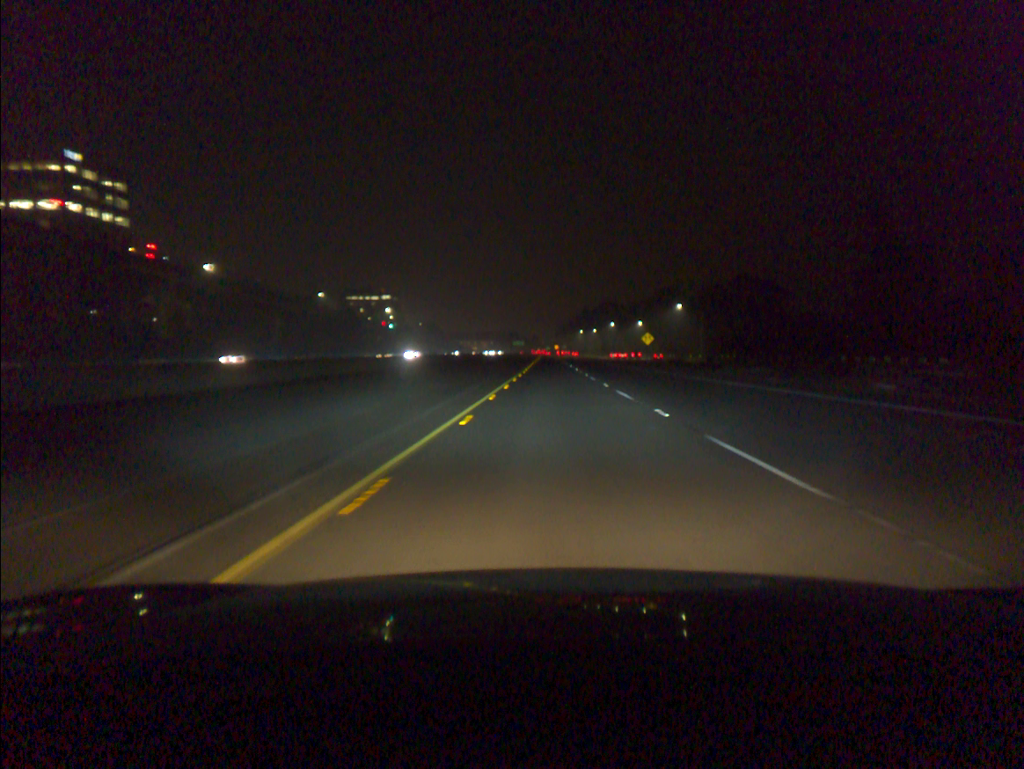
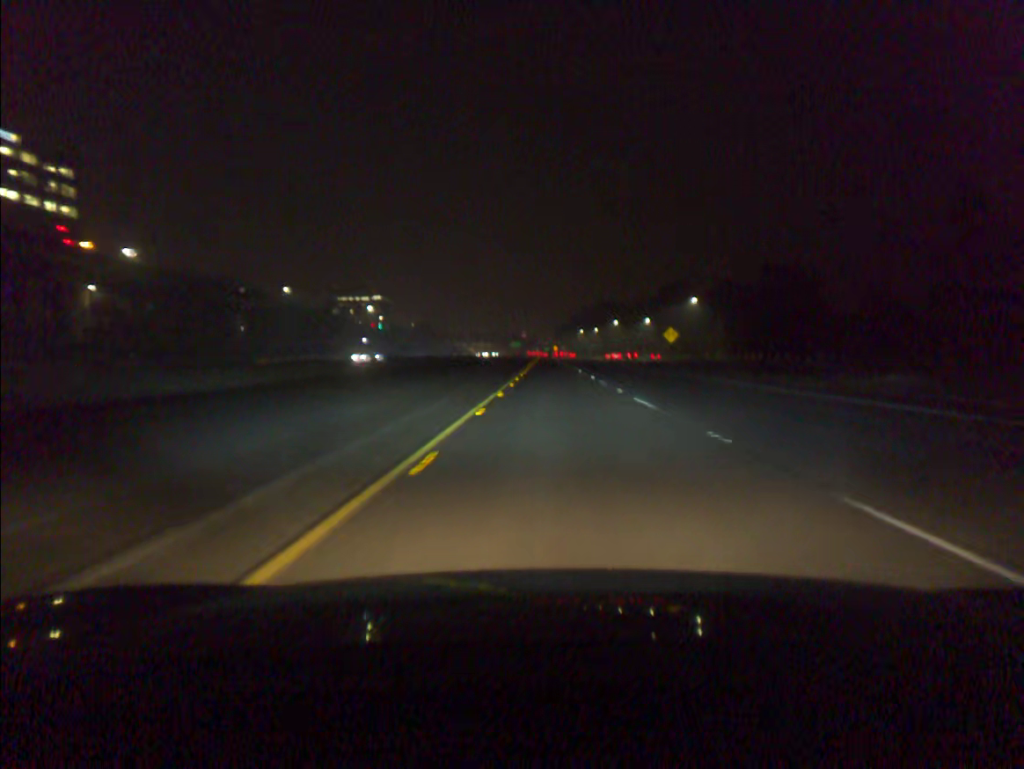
(0.0, +19.7) m; 0°
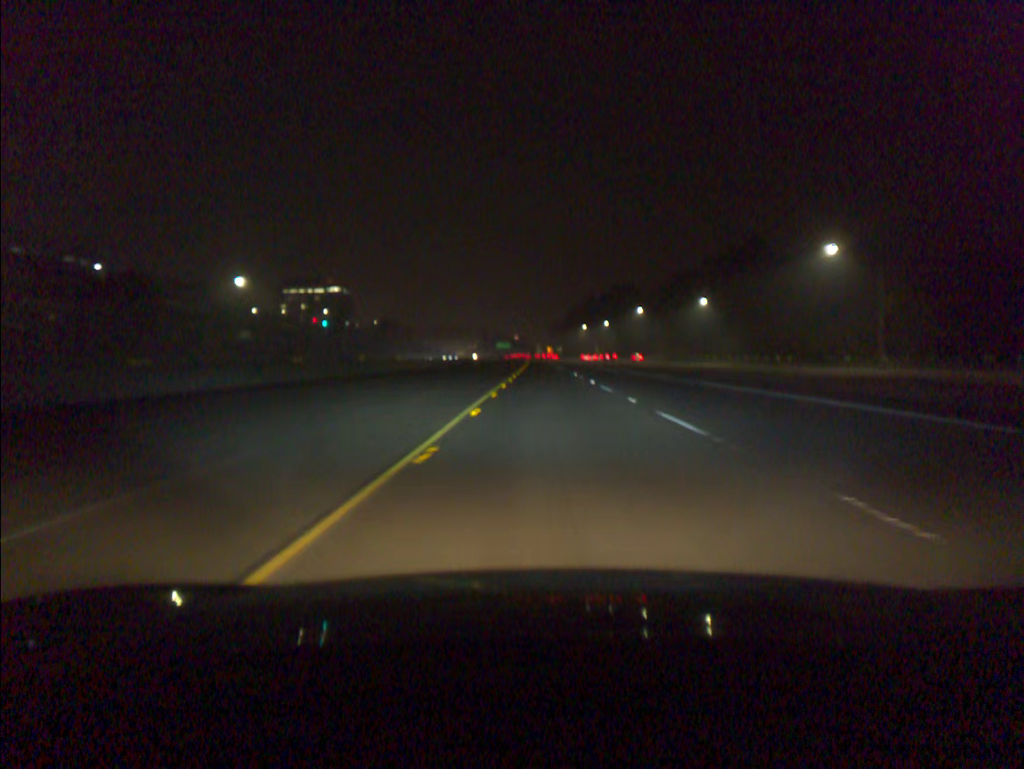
(+0.4, +79.2) m; +1°
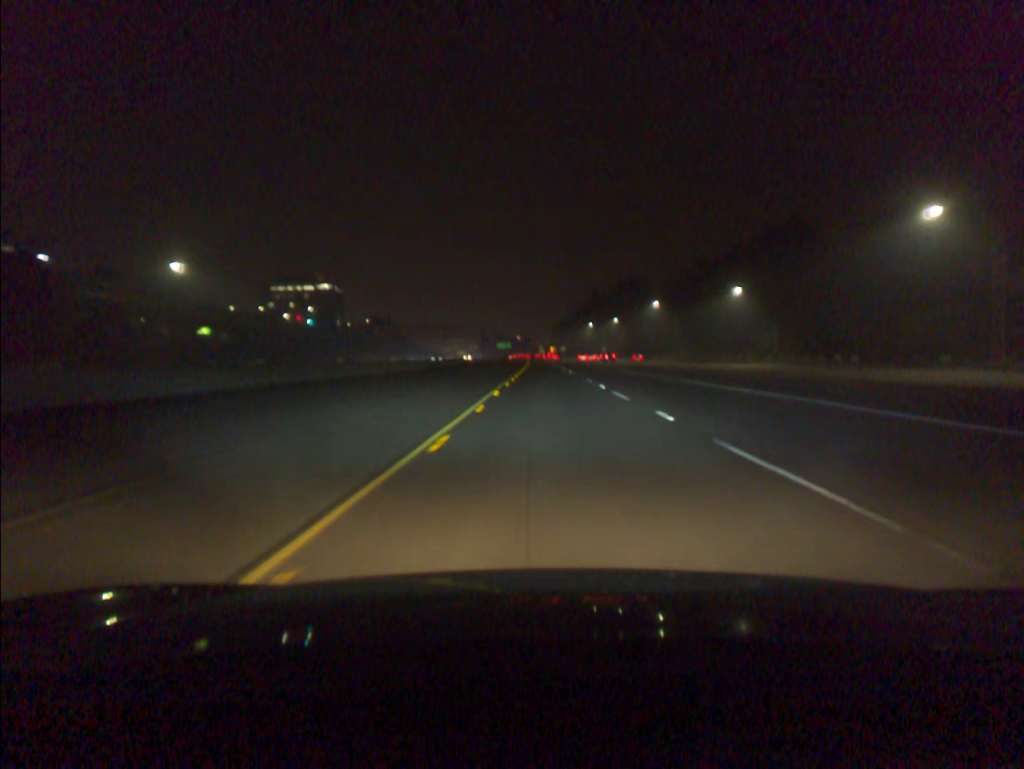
(0.0, +19.9) m; 0°
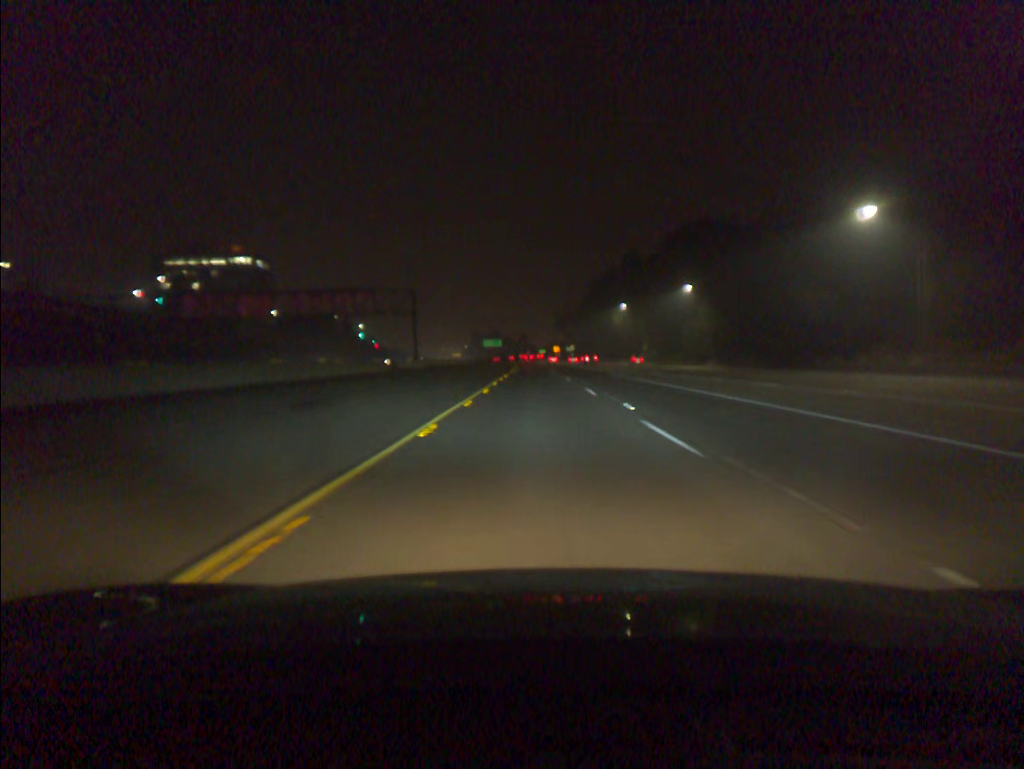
(0.0, +100.3) m; 0°
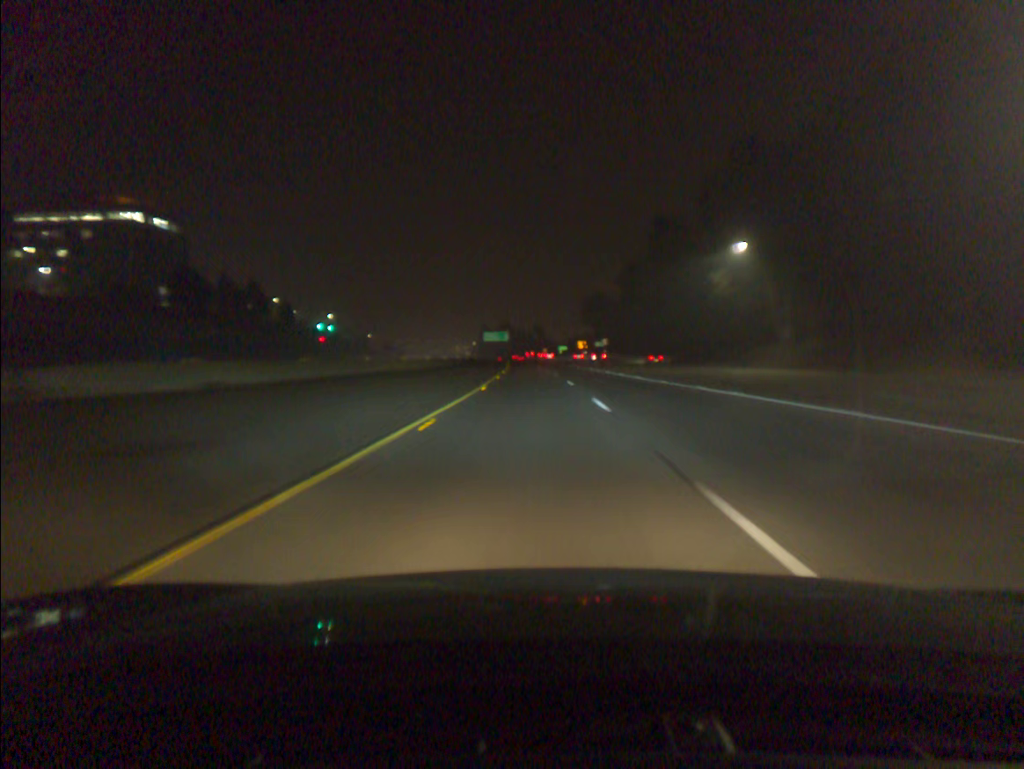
(-0.5, +80.9) m; -1°
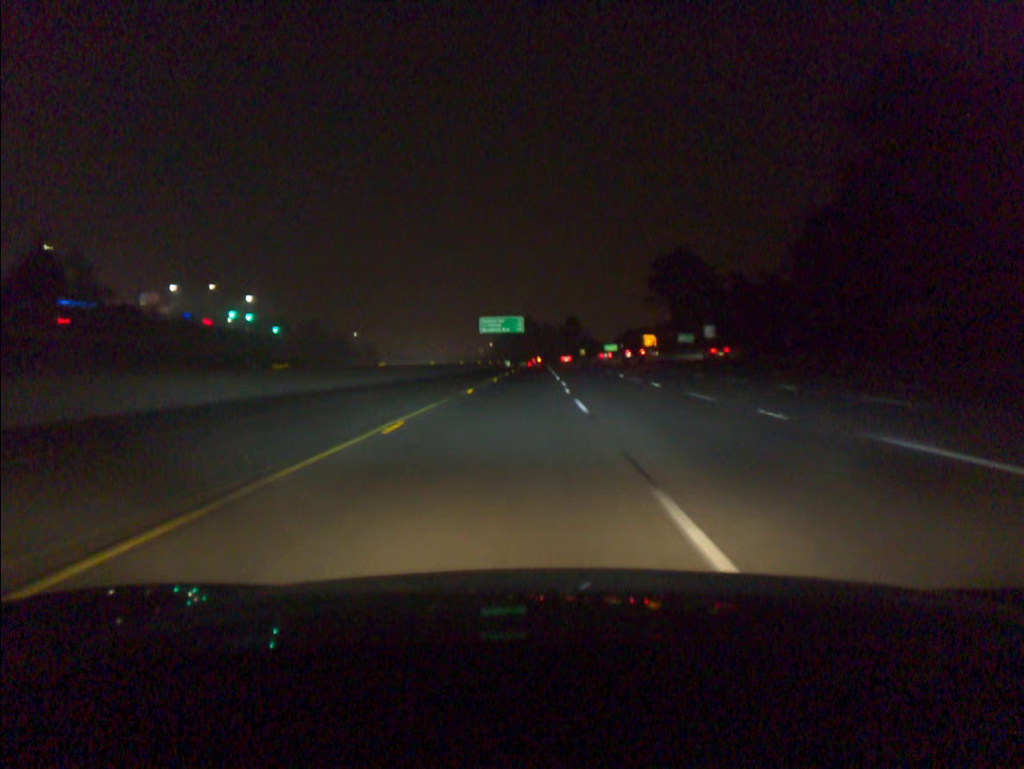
(-1.9, +102.2) m; -2°
